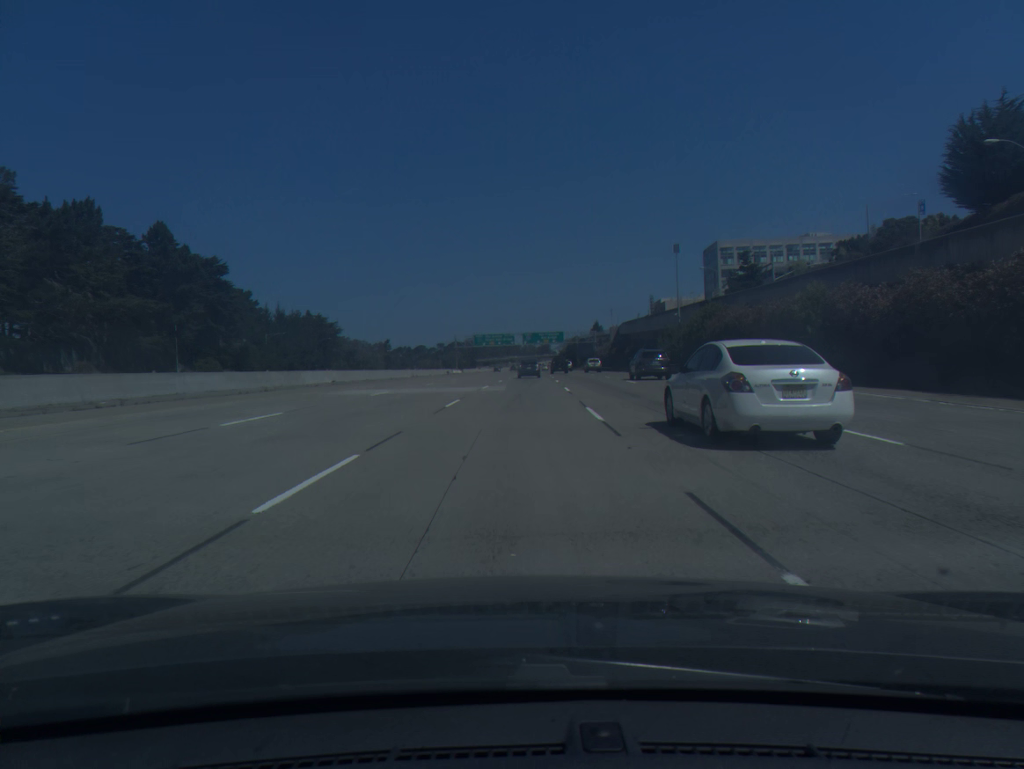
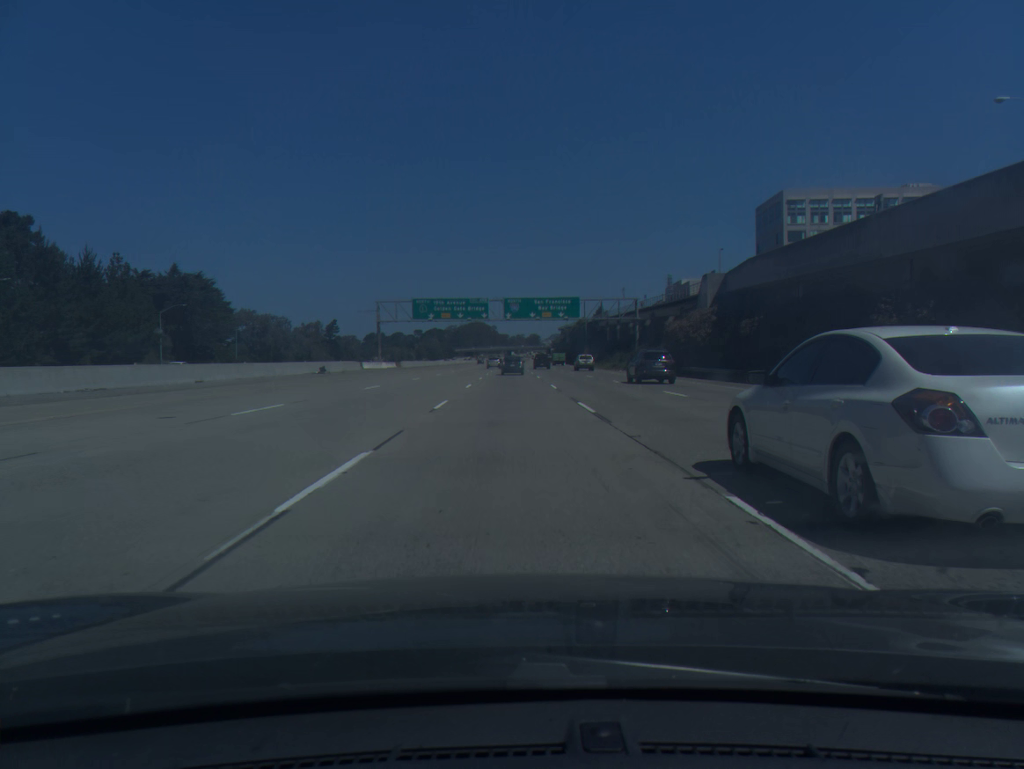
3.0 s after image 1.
(+1.5, +85.0) m; +1°
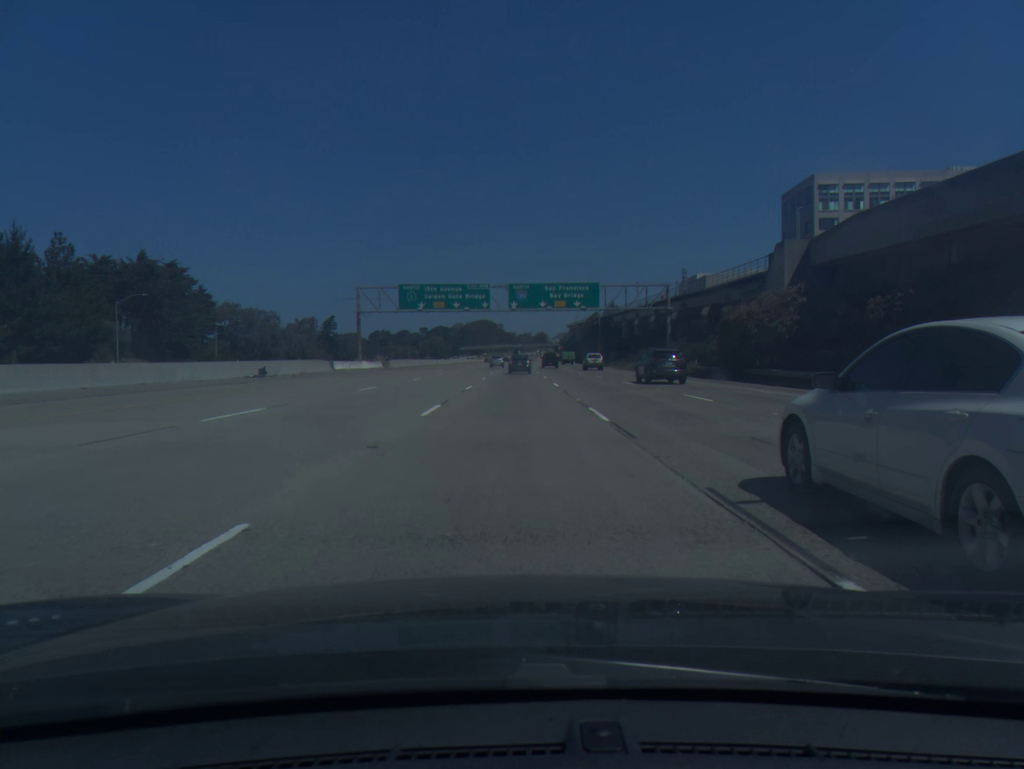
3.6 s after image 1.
(-0.1, +17.1) m; 0°
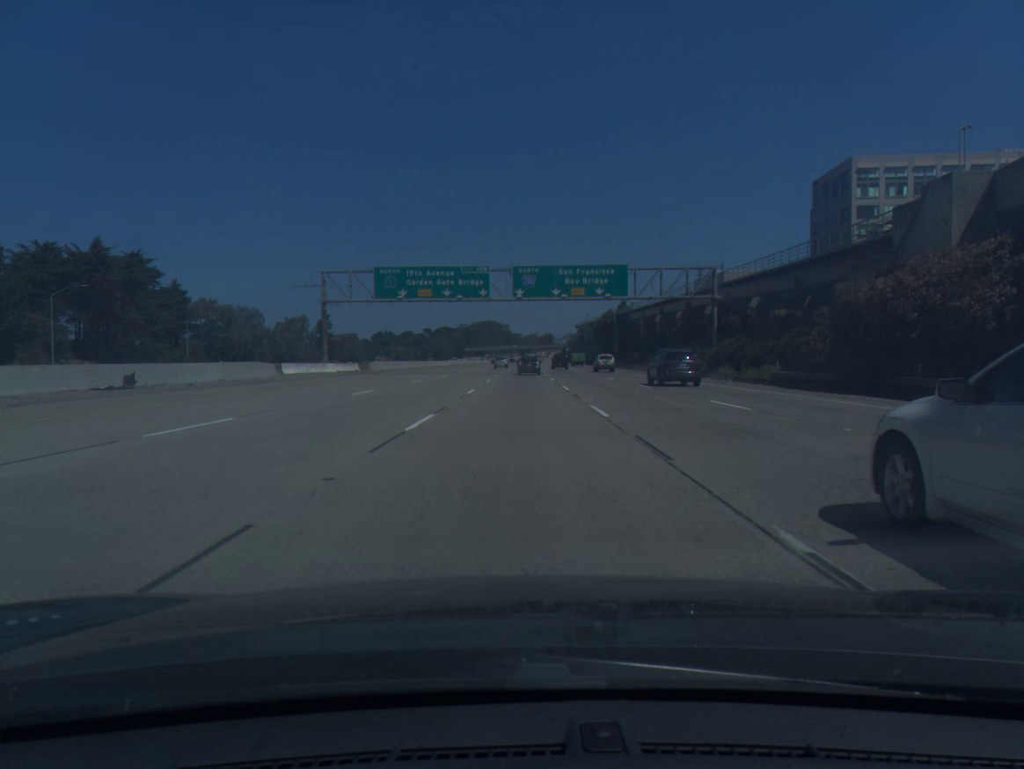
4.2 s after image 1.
(-0.1, +17.1) m; -1°
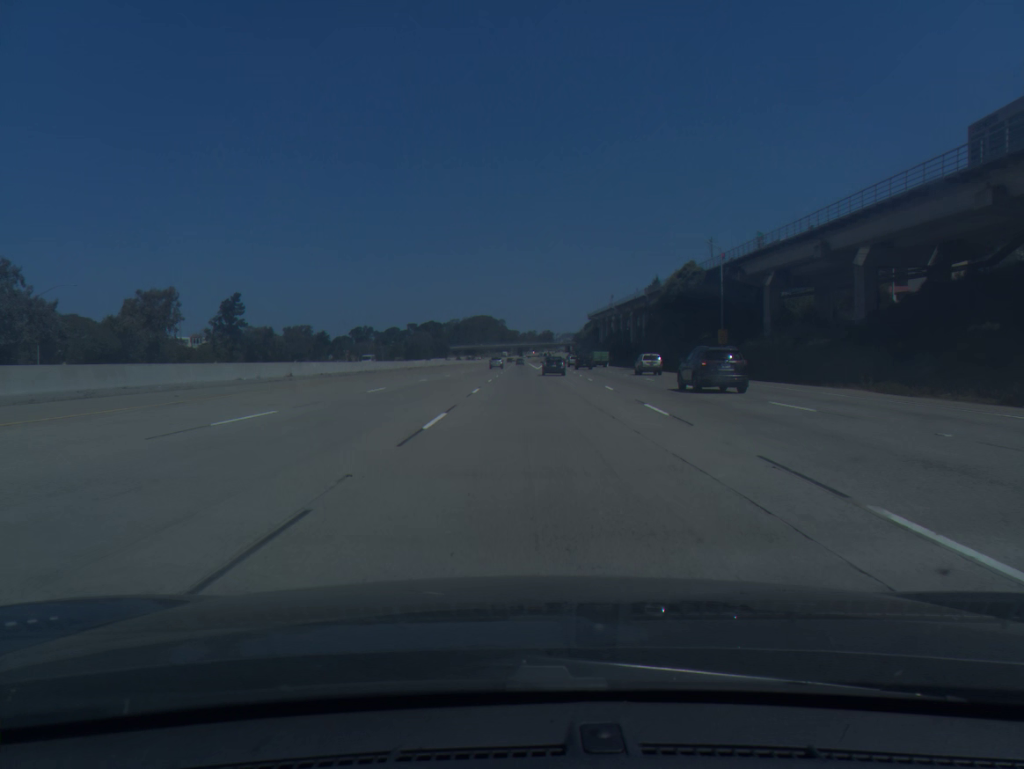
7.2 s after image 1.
(0.0, +85.5) m; 0°
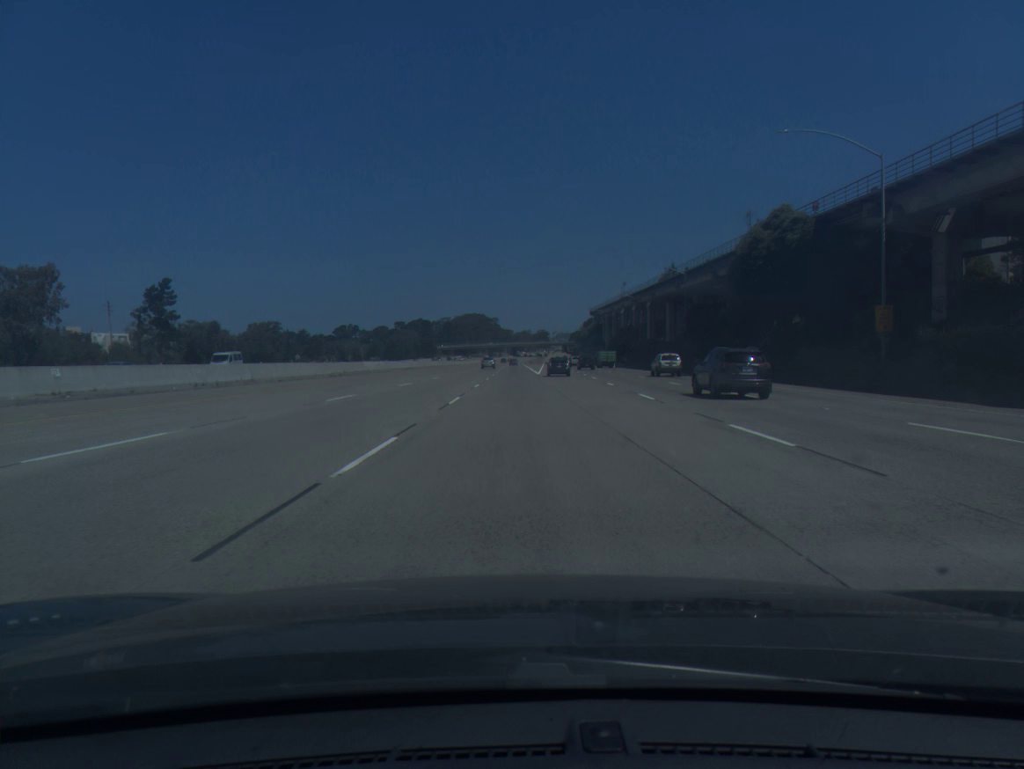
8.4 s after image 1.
(+0.2, +34.1) m; 0°
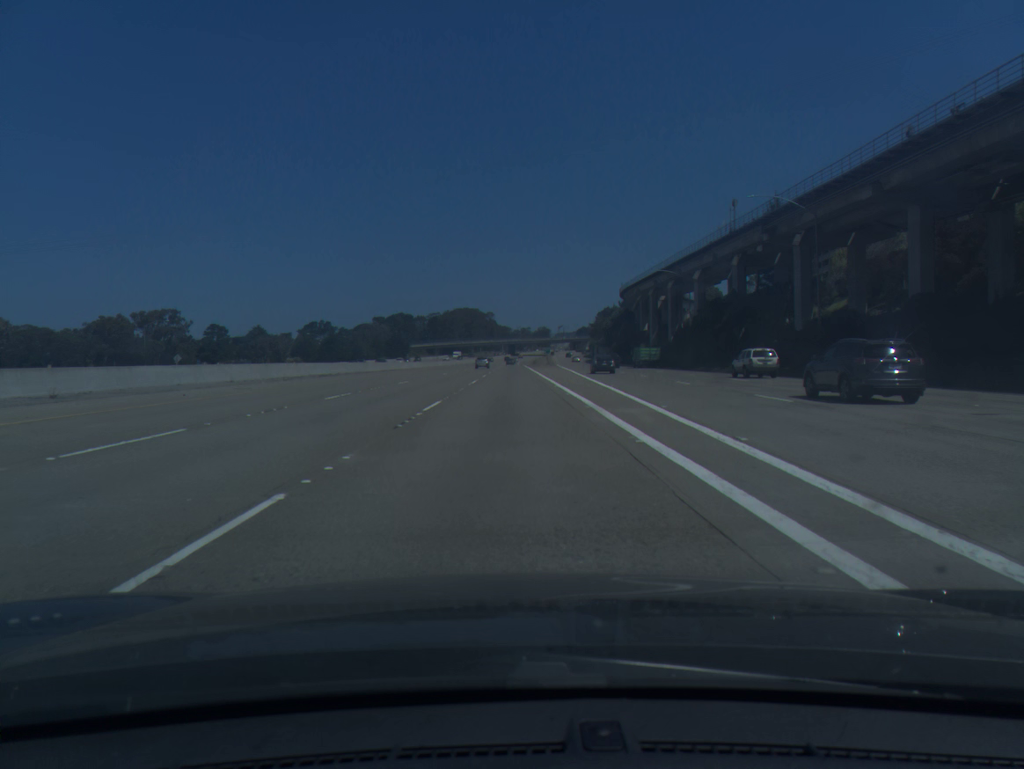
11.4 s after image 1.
(-0.3, +86.9) m; 0°
